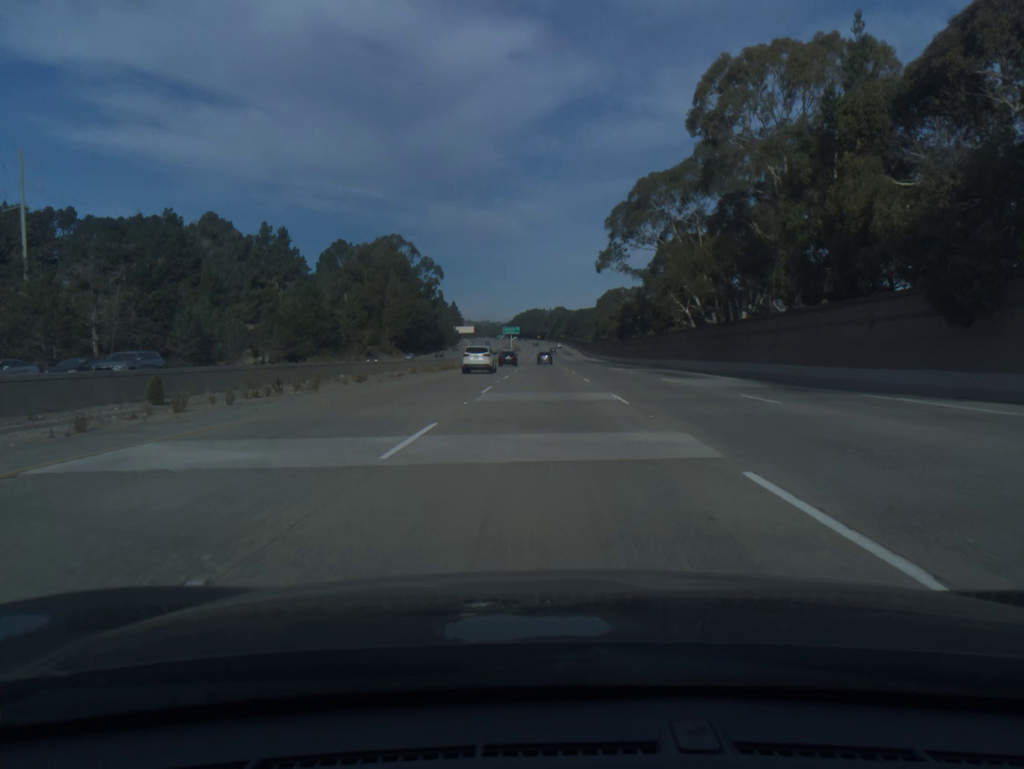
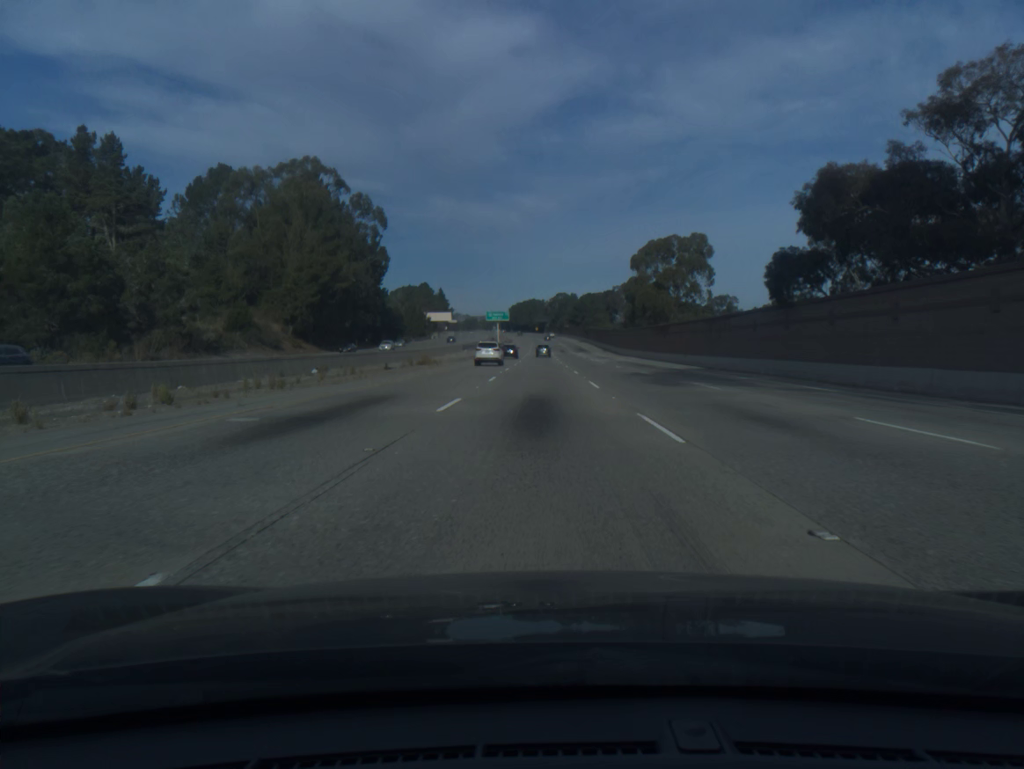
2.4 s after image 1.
(+0.2, +81.9) m; 0°
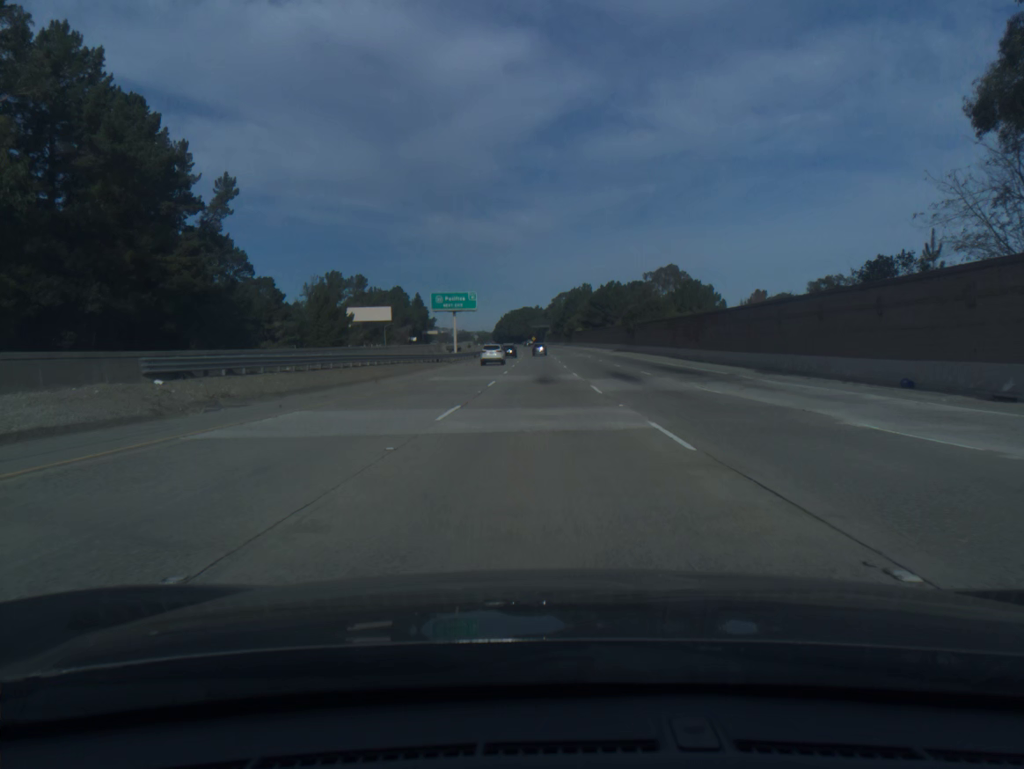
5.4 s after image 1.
(0.0, +102.4) m; 0°
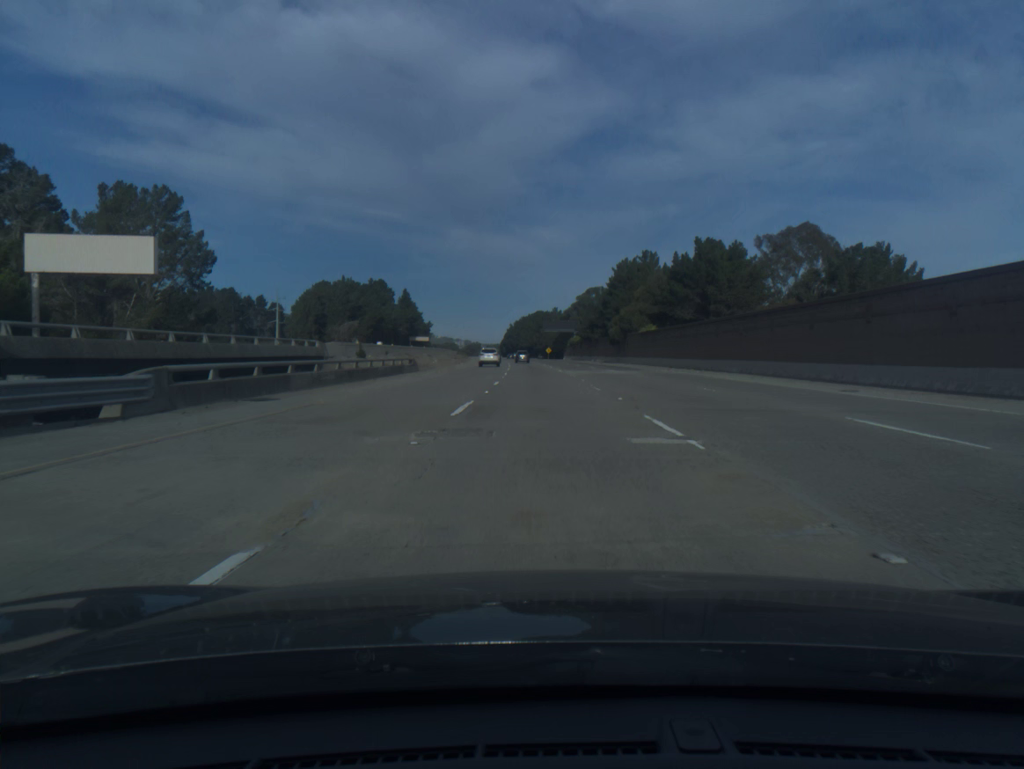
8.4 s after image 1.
(-0.7, +101.9) m; -1°
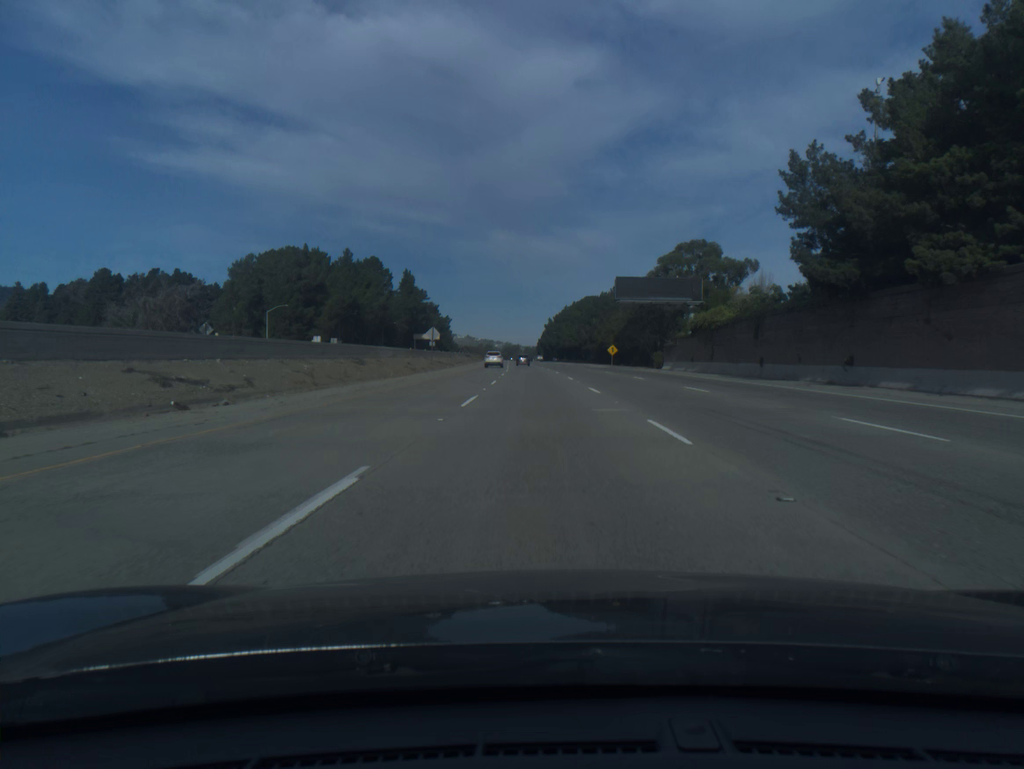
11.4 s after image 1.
(-2.3, +101.3) m; -3°
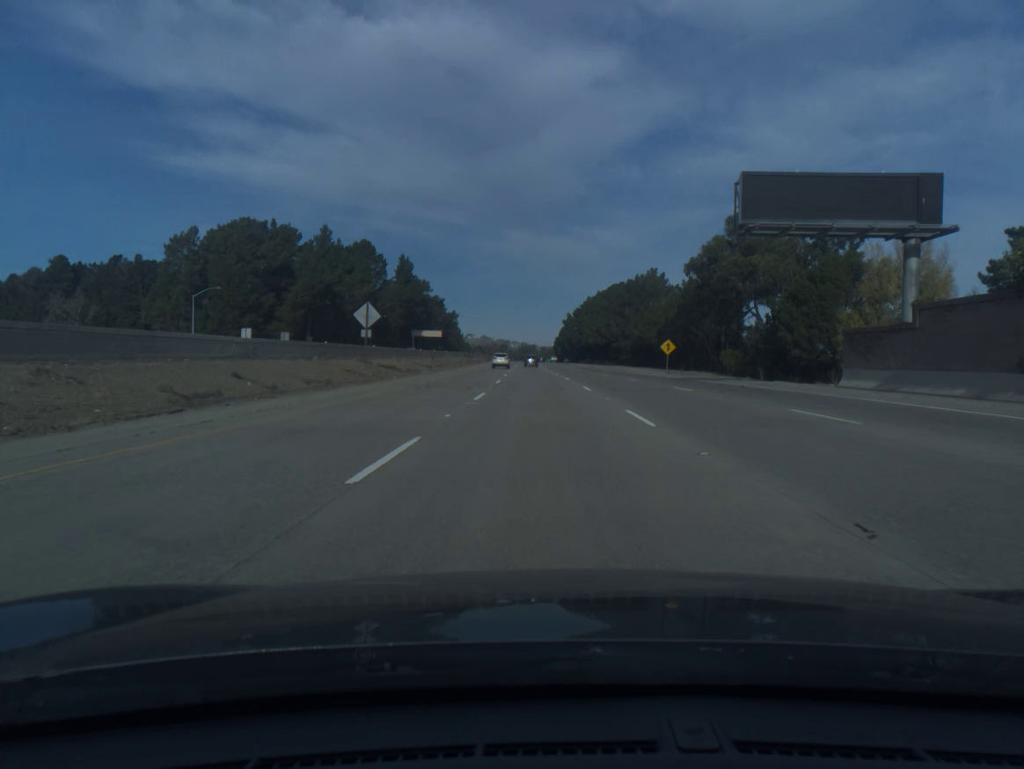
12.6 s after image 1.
(-0.4, +40.7) m; -1°
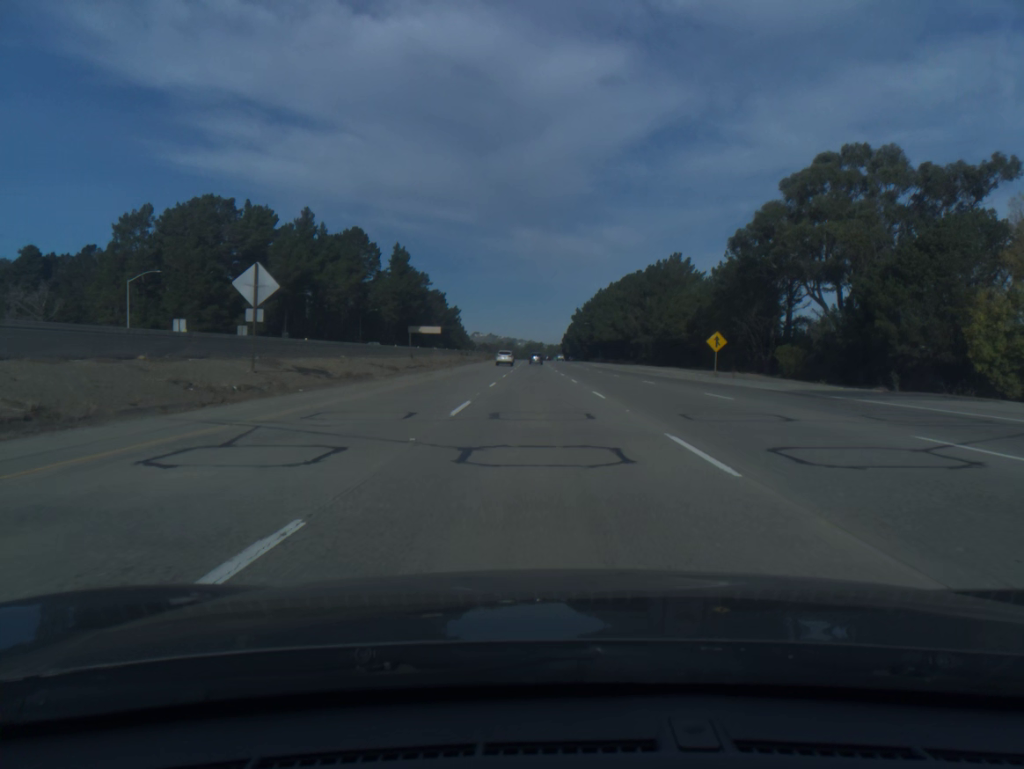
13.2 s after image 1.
(-0.1, +20.4) m; -1°
